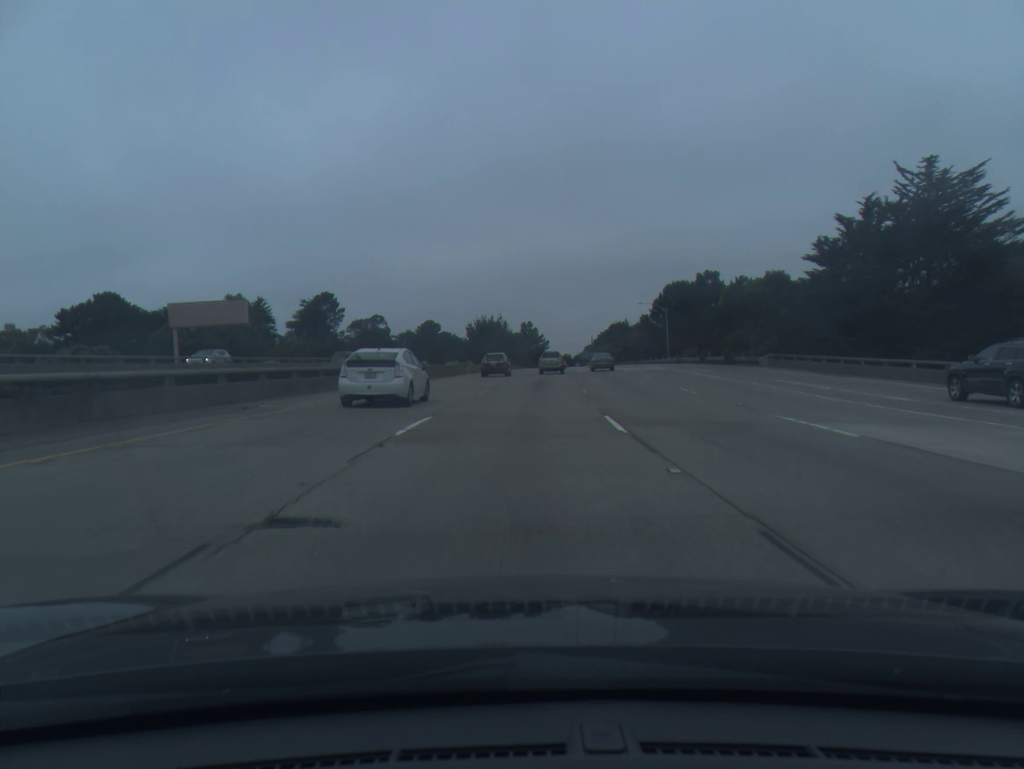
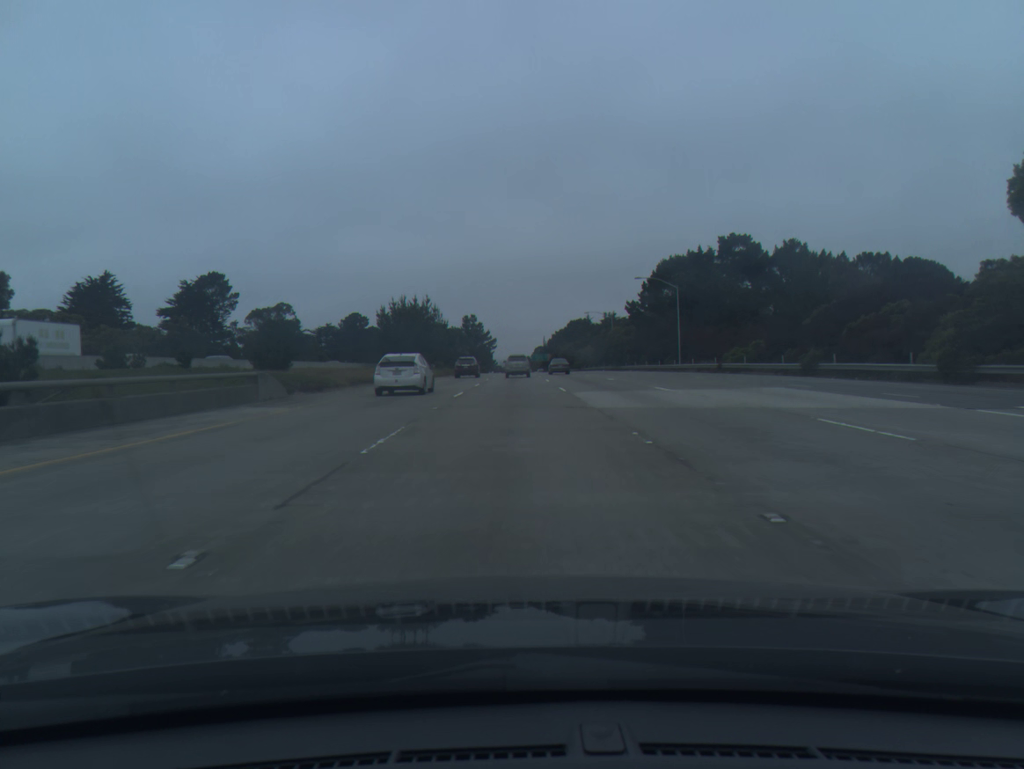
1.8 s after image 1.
(+1.6, +46.0) m; +4°
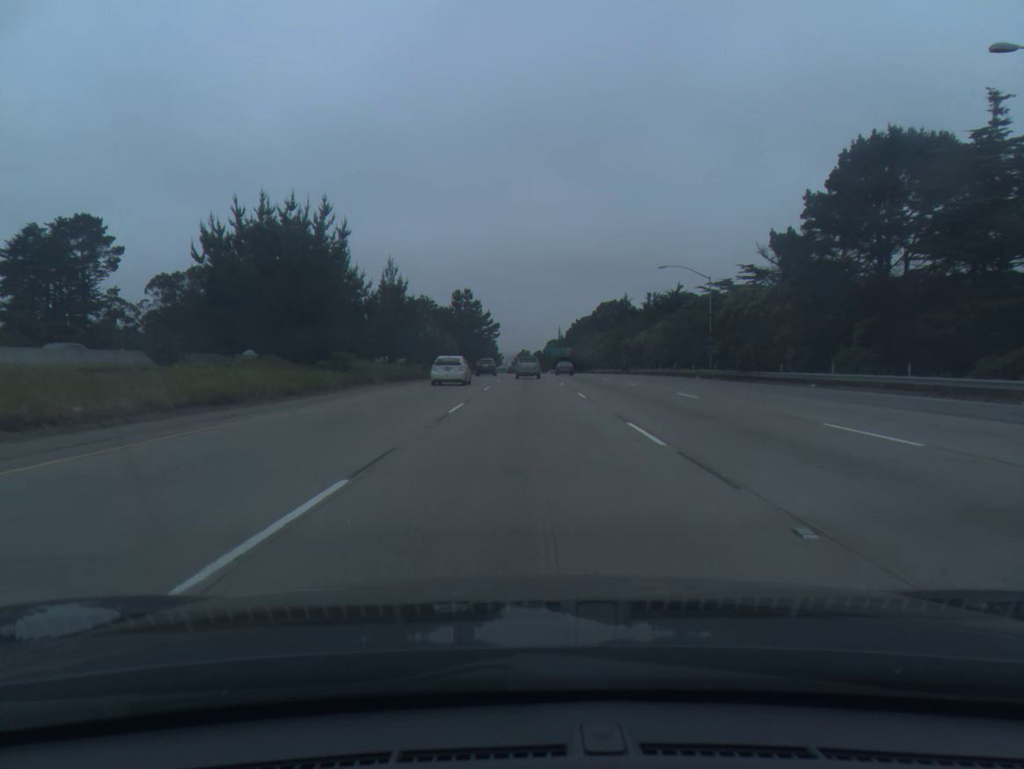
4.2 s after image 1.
(-0.2, +61.6) m; -1°
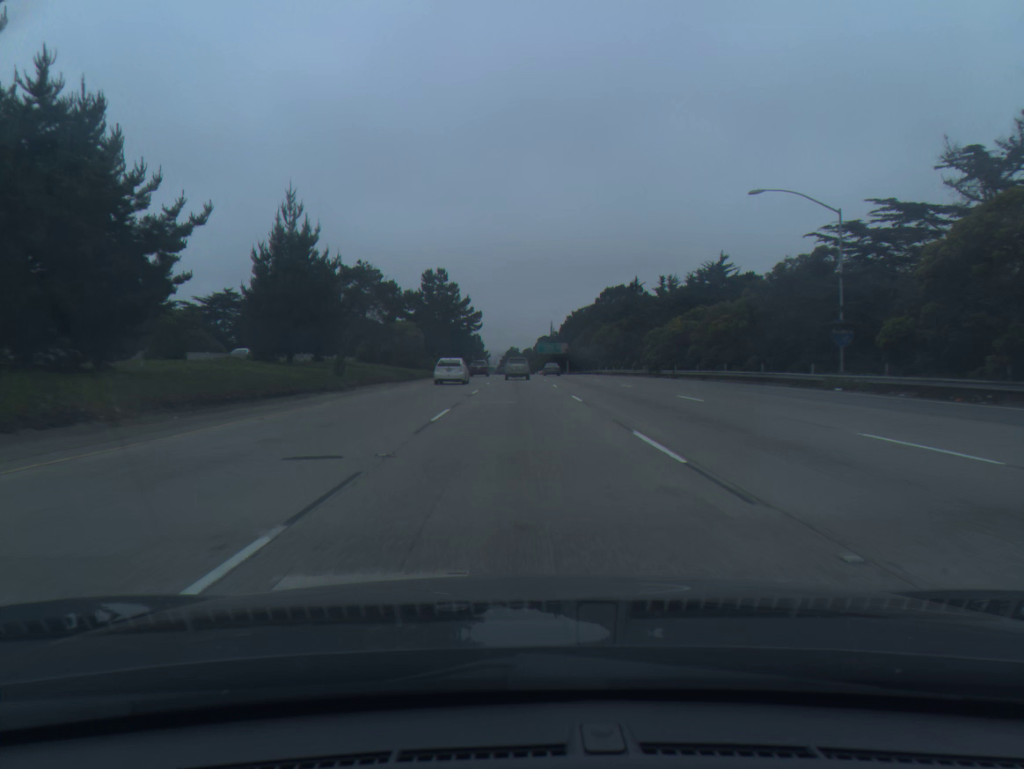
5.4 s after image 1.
(+0.2, +30.9) m; +1°
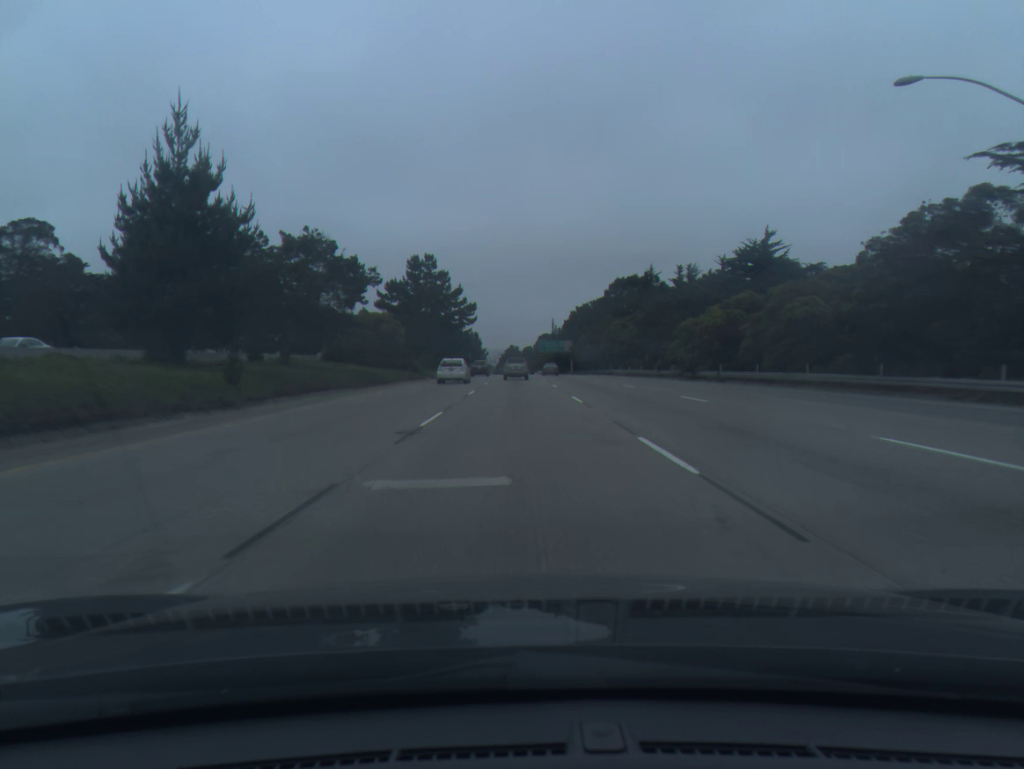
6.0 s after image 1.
(0.0, +15.5) m; 0°
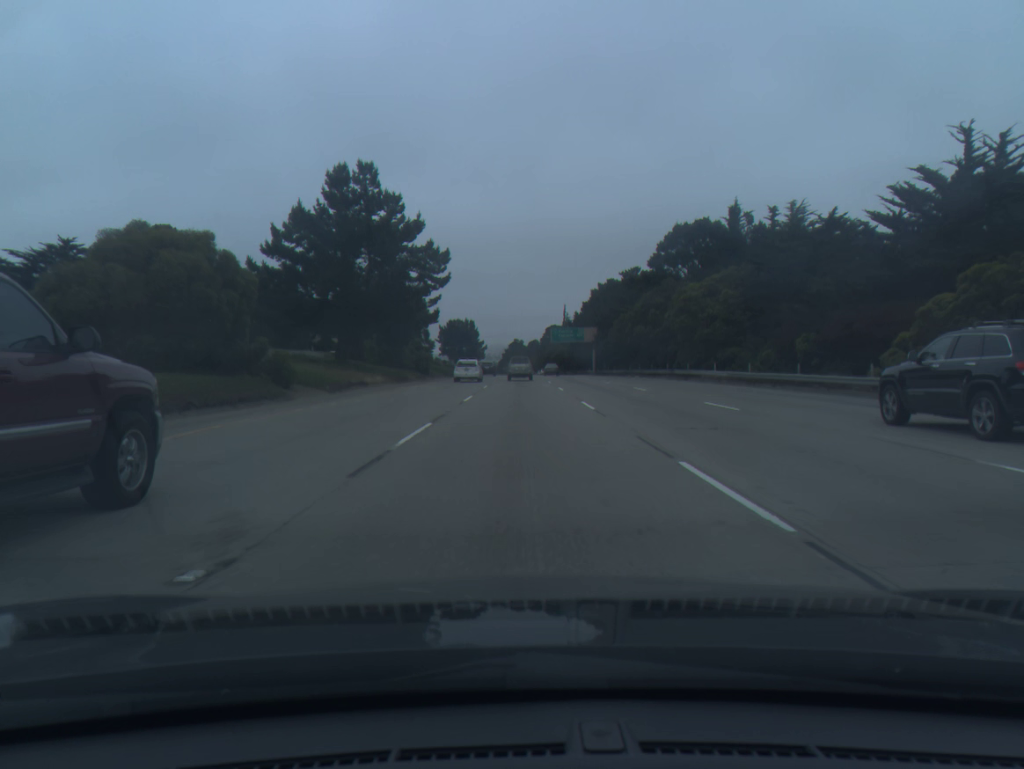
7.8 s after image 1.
(-0.1, +46.7) m; 0°
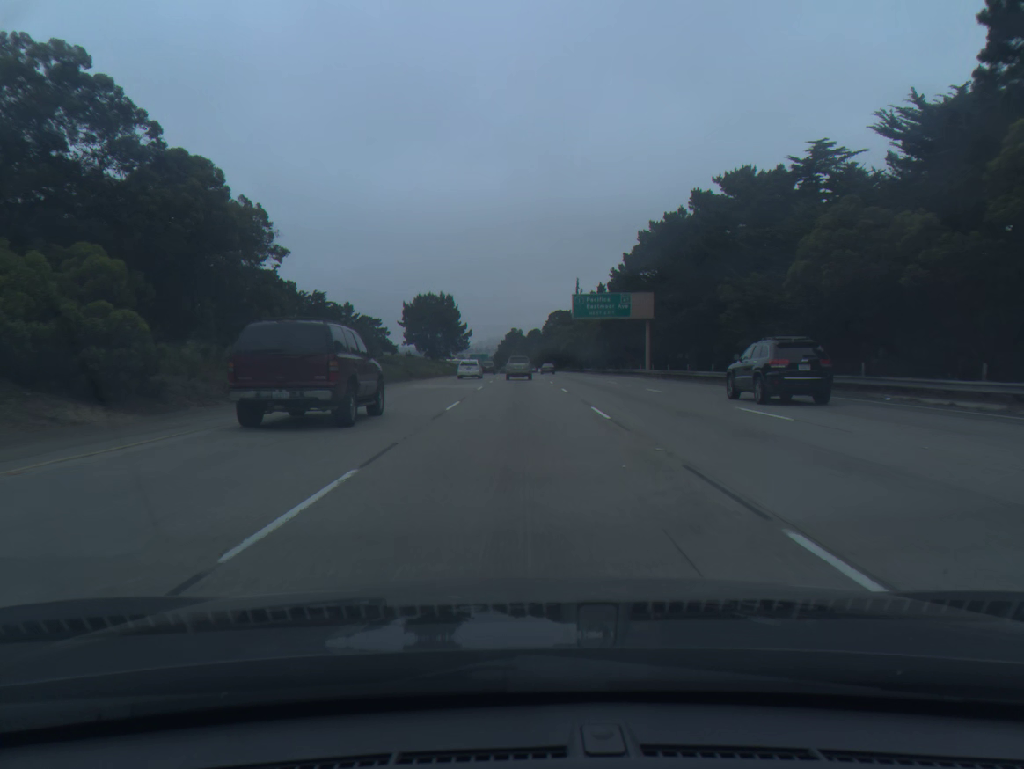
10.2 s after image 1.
(+0.1, +62.2) m; 0°
